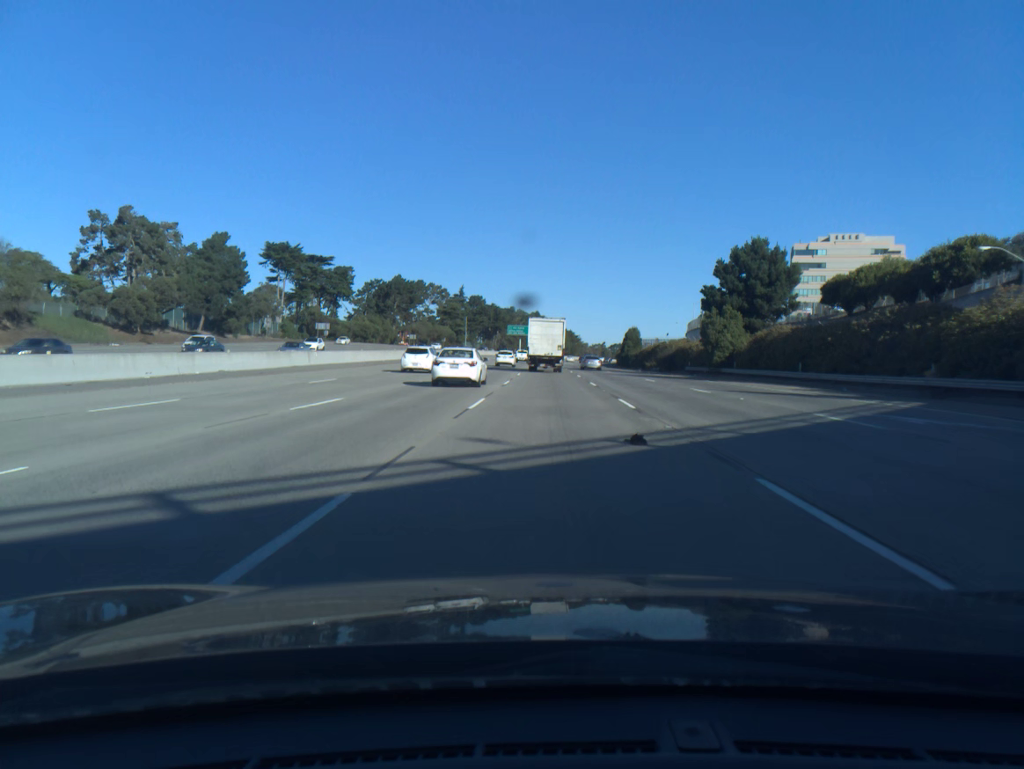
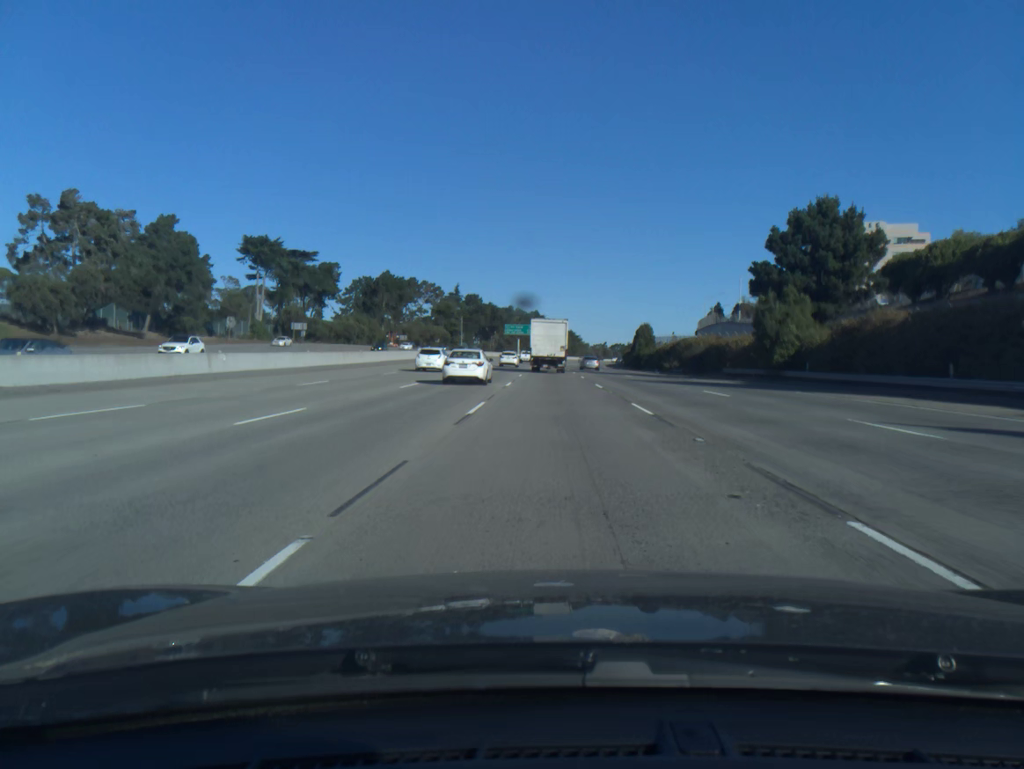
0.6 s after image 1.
(0.0, +16.2) m; 0°
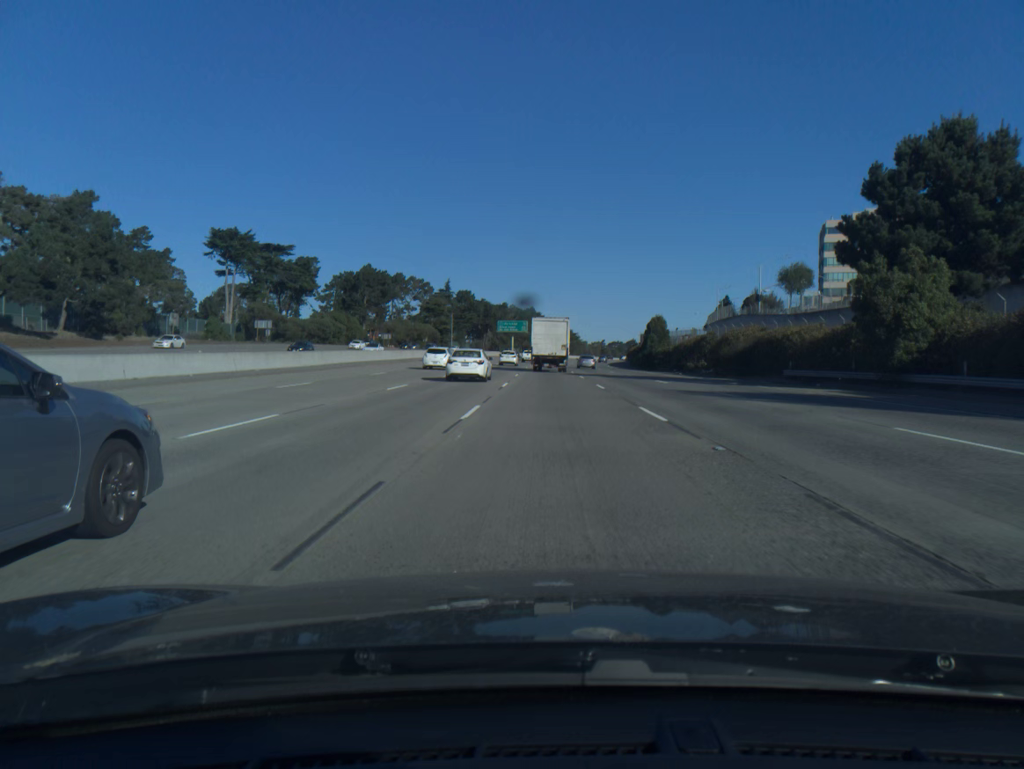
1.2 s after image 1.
(0.0, +16.2) m; 0°
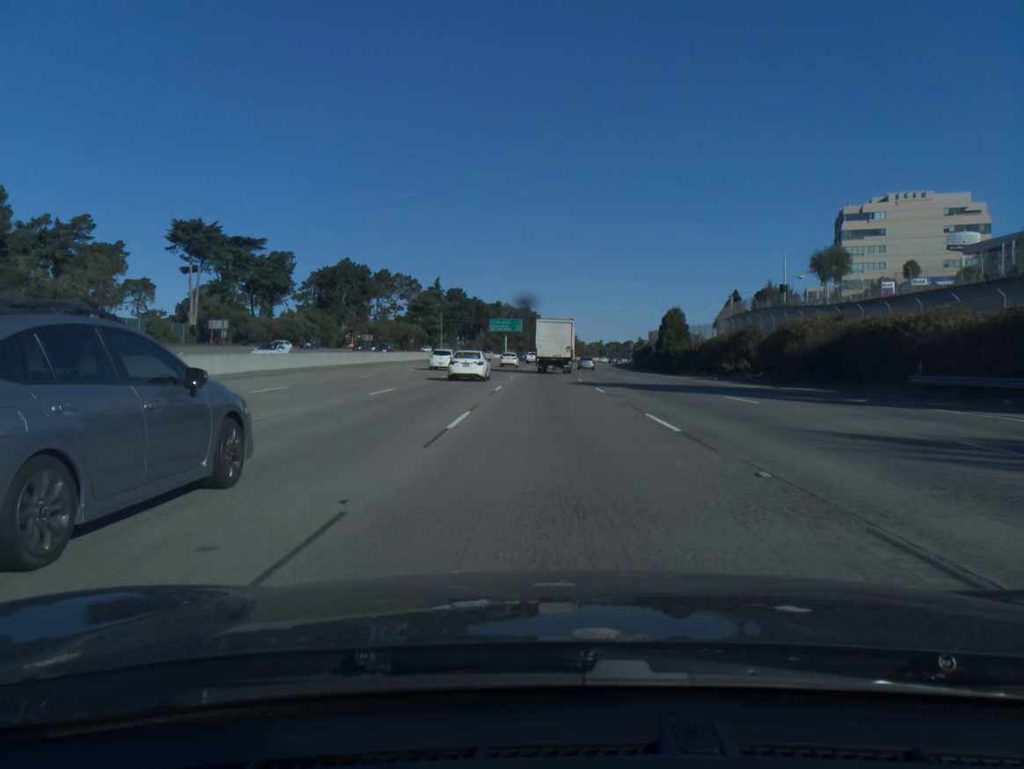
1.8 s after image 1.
(0.0, +16.1) m; 0°
